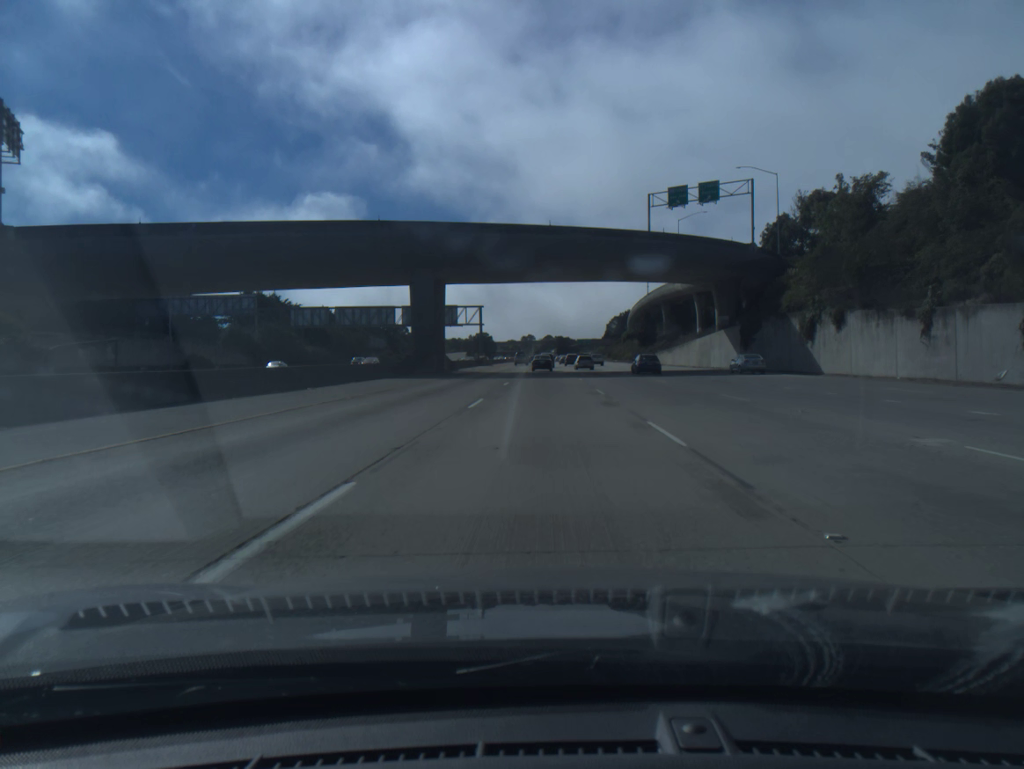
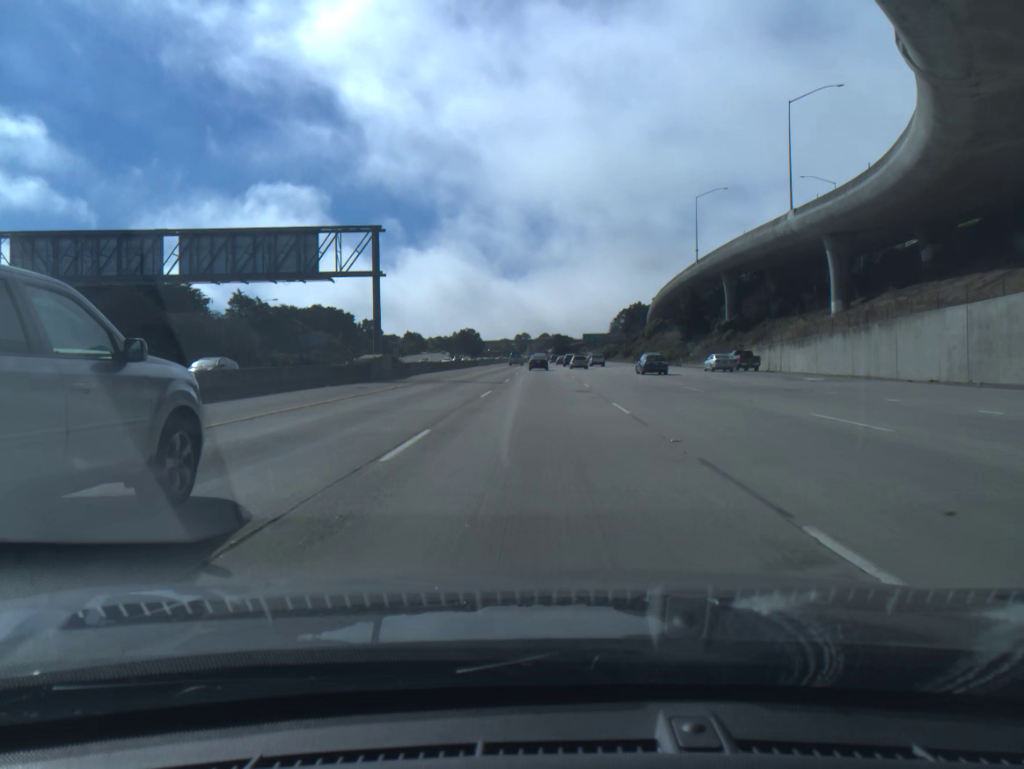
(+0.4, +67.8) m; 0°
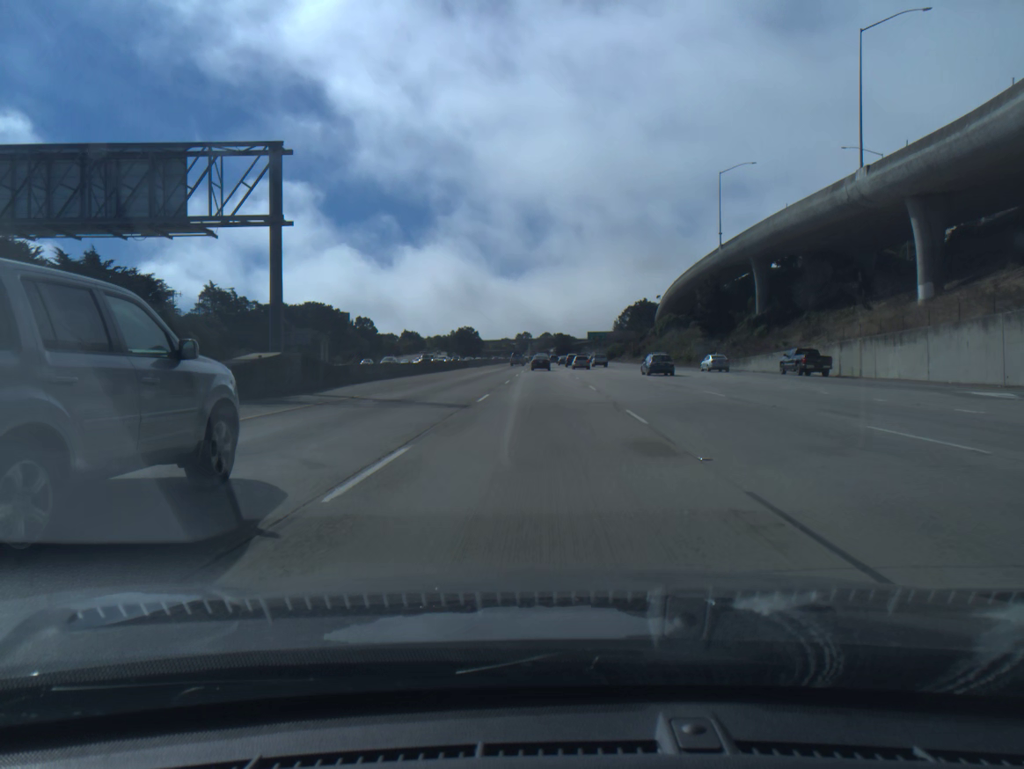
(0.0, +17.0) m; 0°
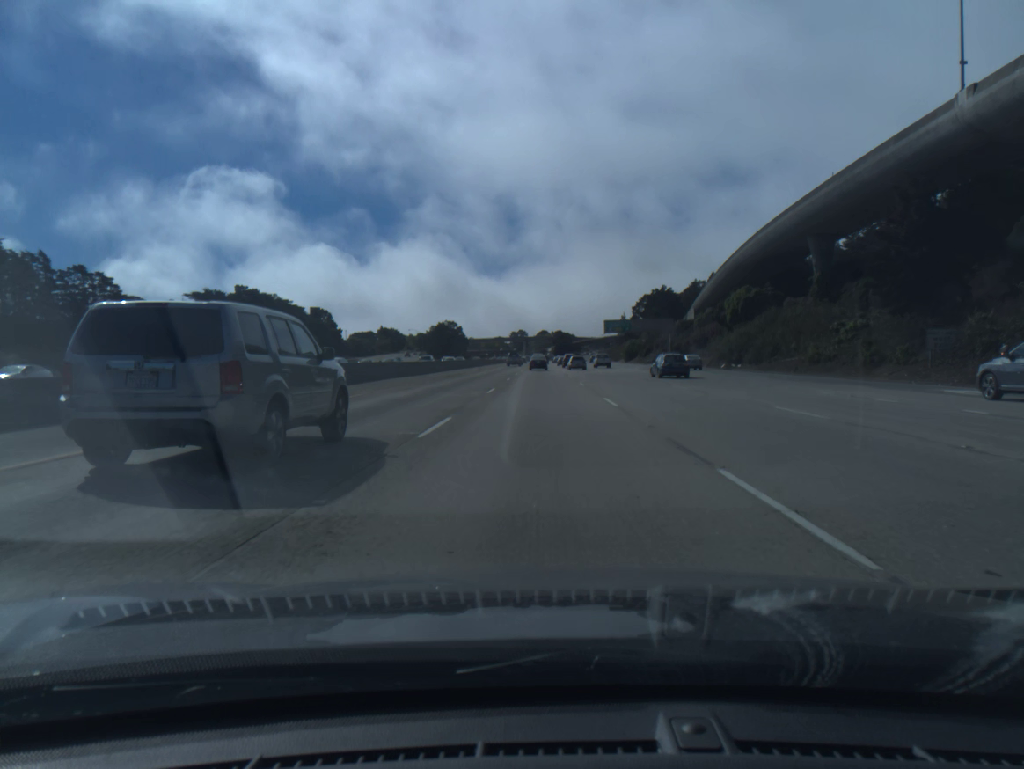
(0.0, +67.9) m; 0°
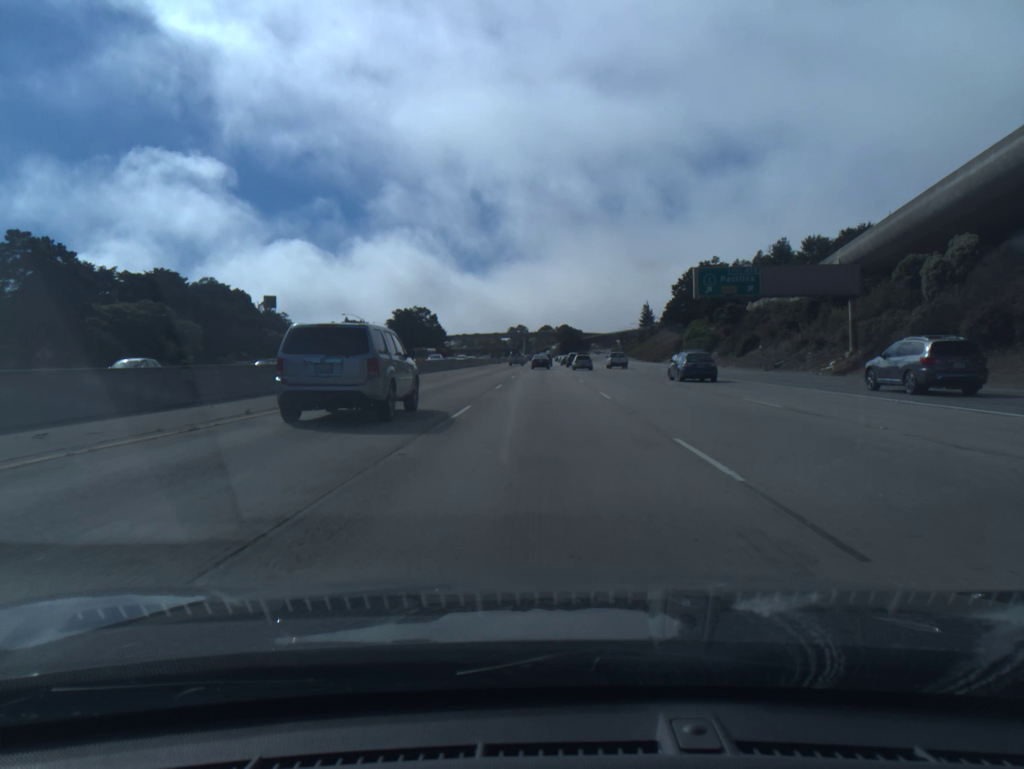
(-0.2, +84.6) m; 0°
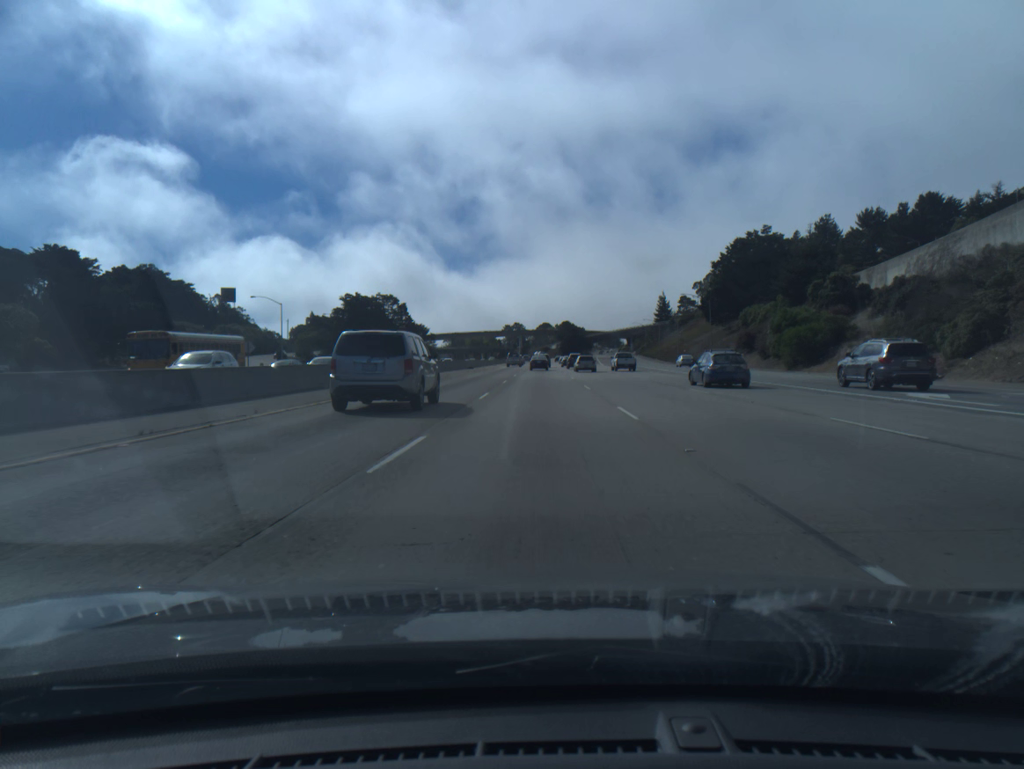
(+0.1, +50.8) m; 0°
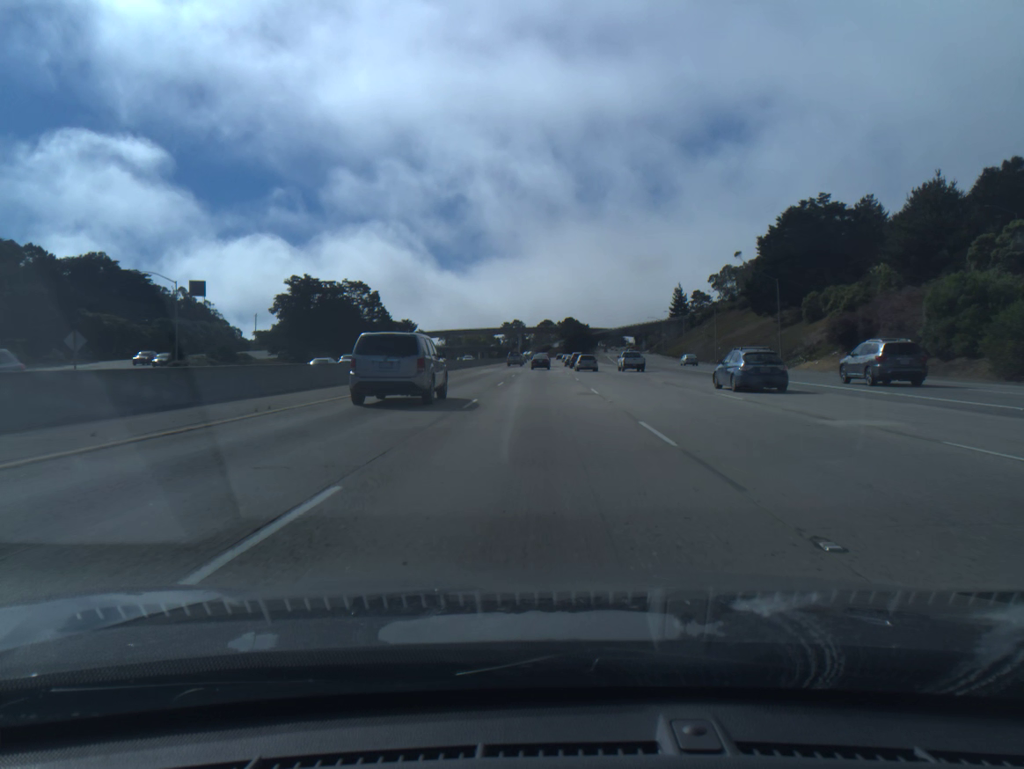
(0.0, +33.8) m; 0°
